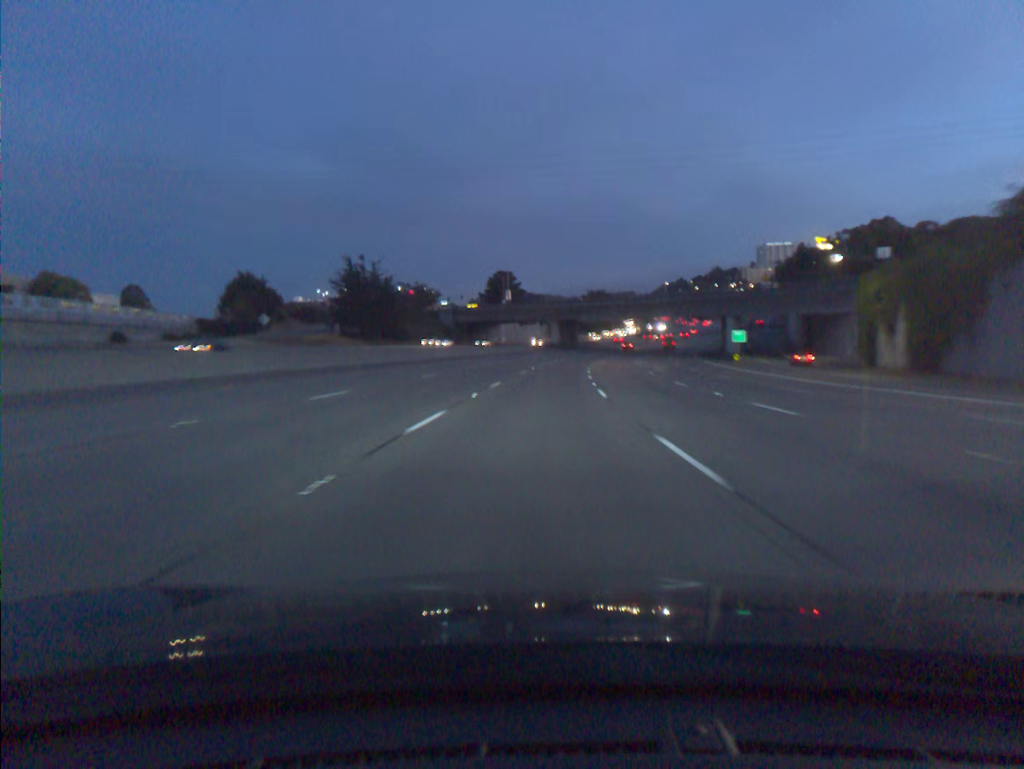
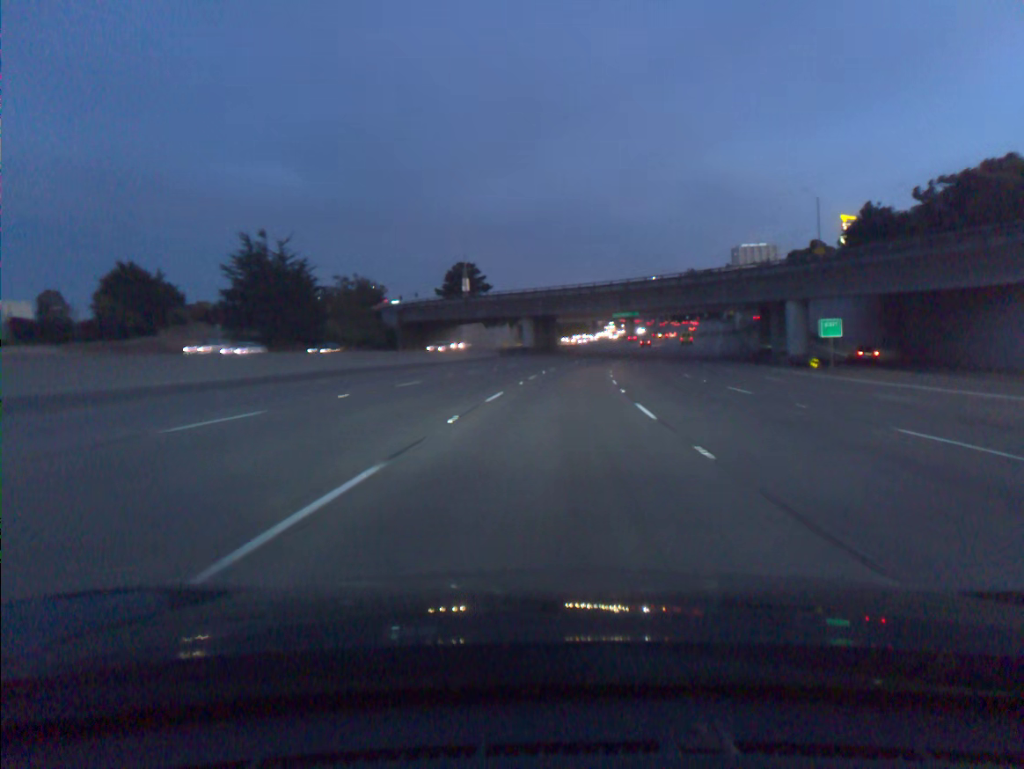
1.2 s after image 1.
(+0.5, +36.9) m; +2°
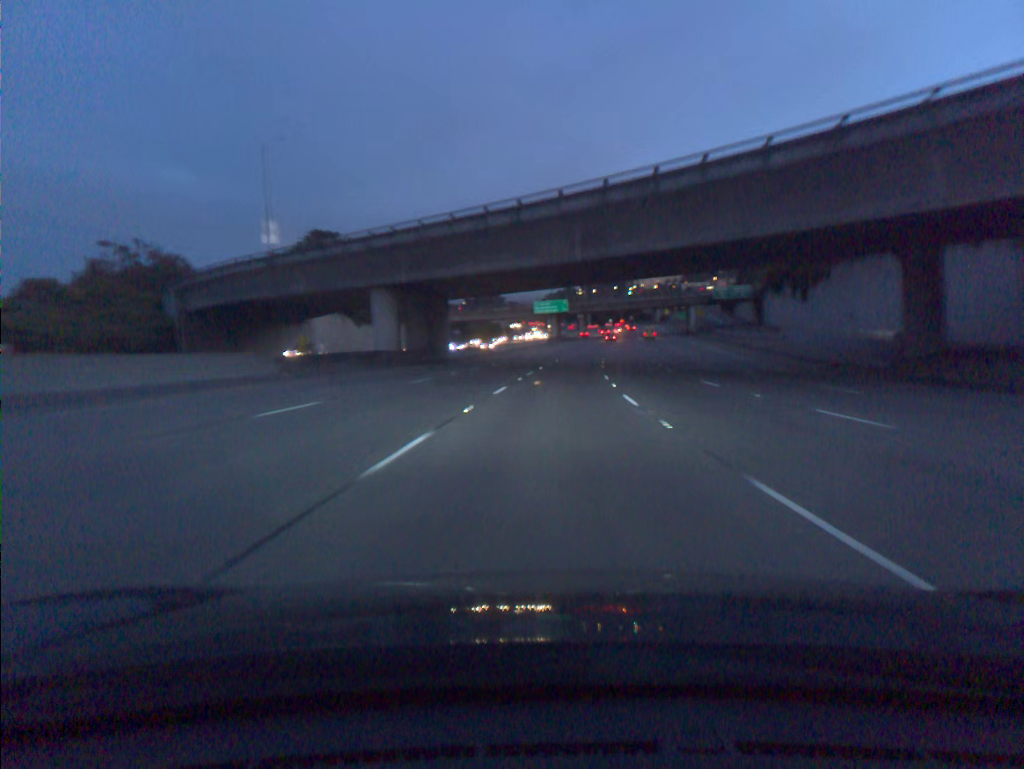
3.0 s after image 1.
(+2.9, +54.9) m; +6°
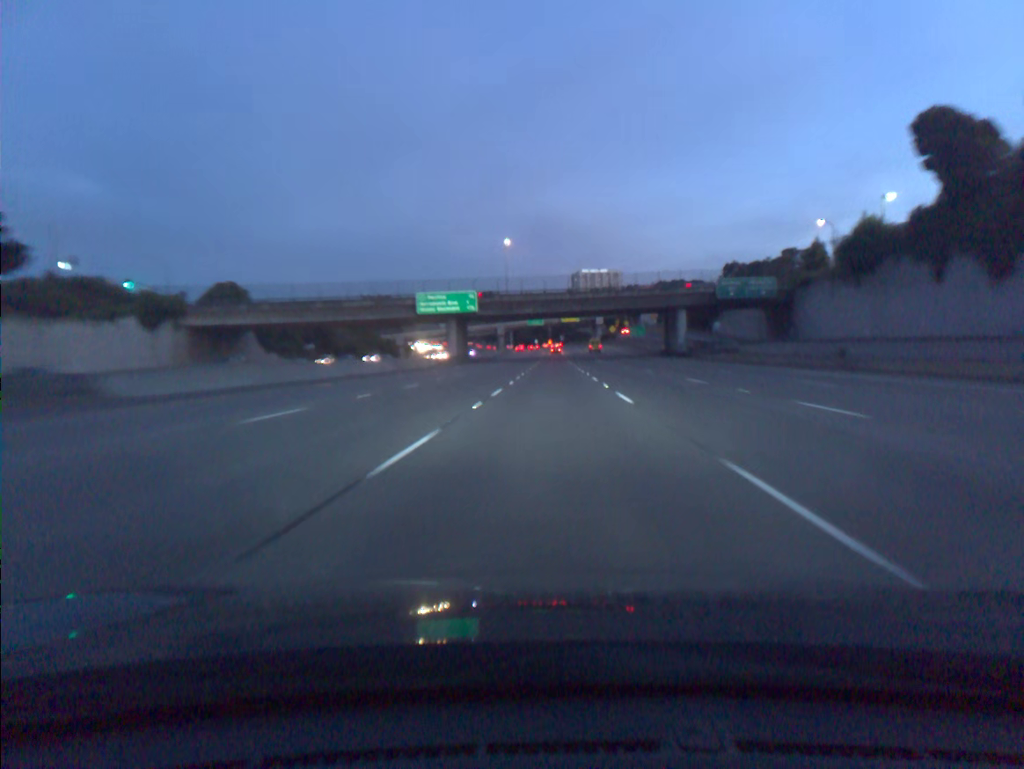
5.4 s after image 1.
(+4.1, +72.8) m; +6°
